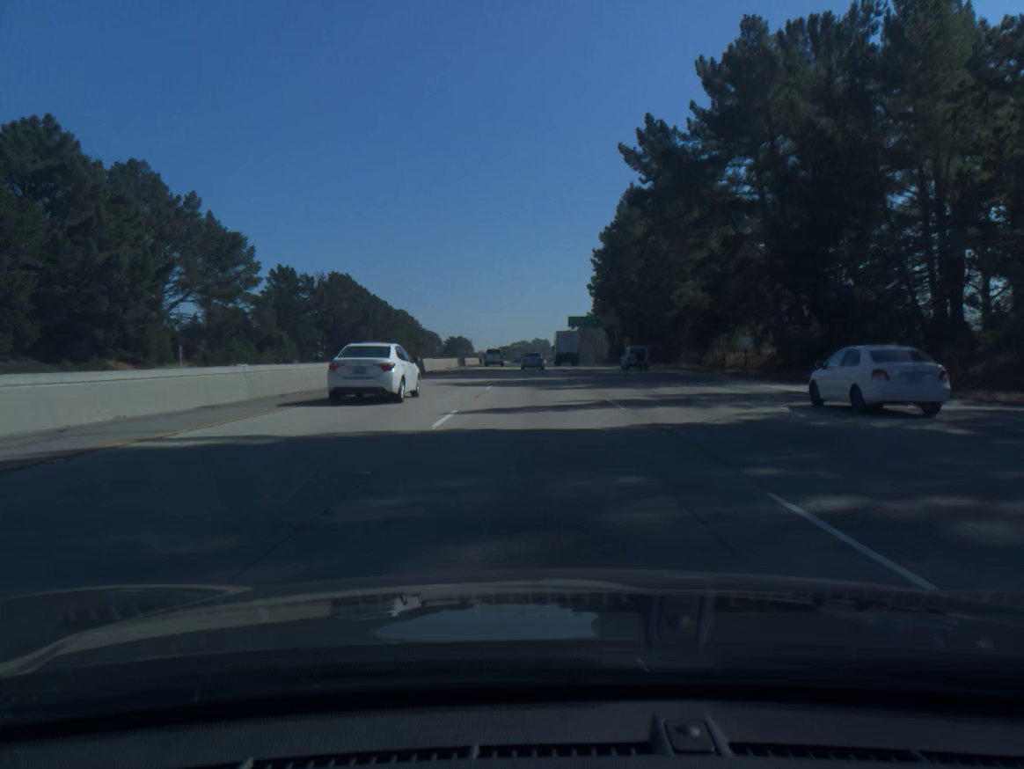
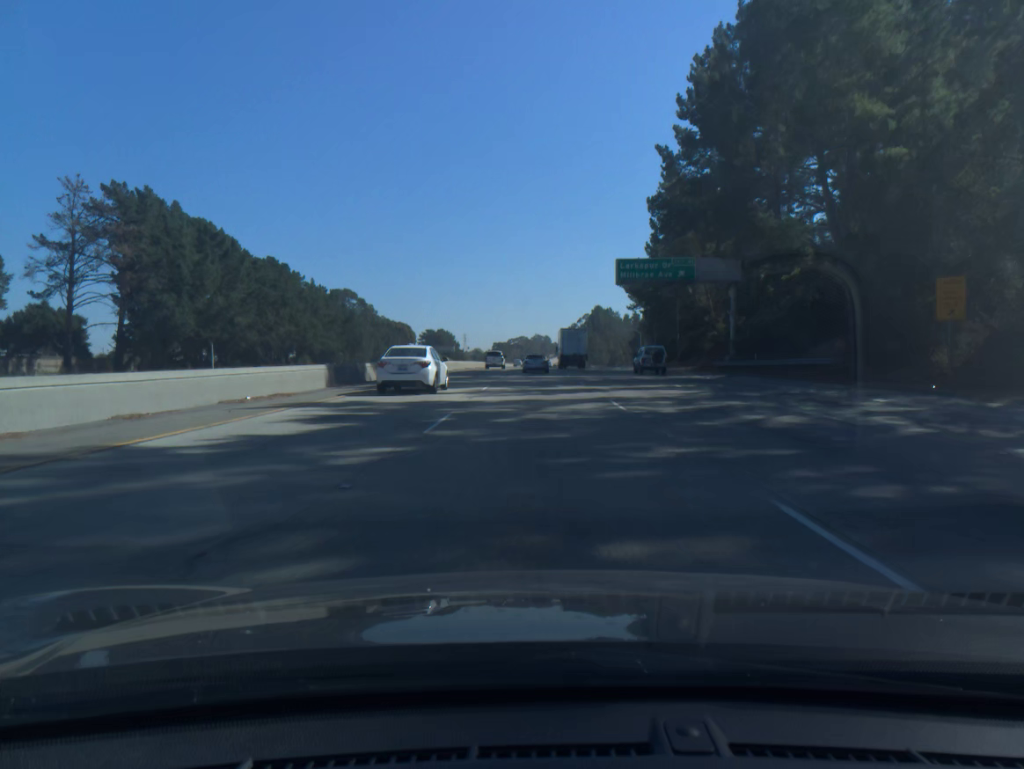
(-0.2, +88.0) m; 0°
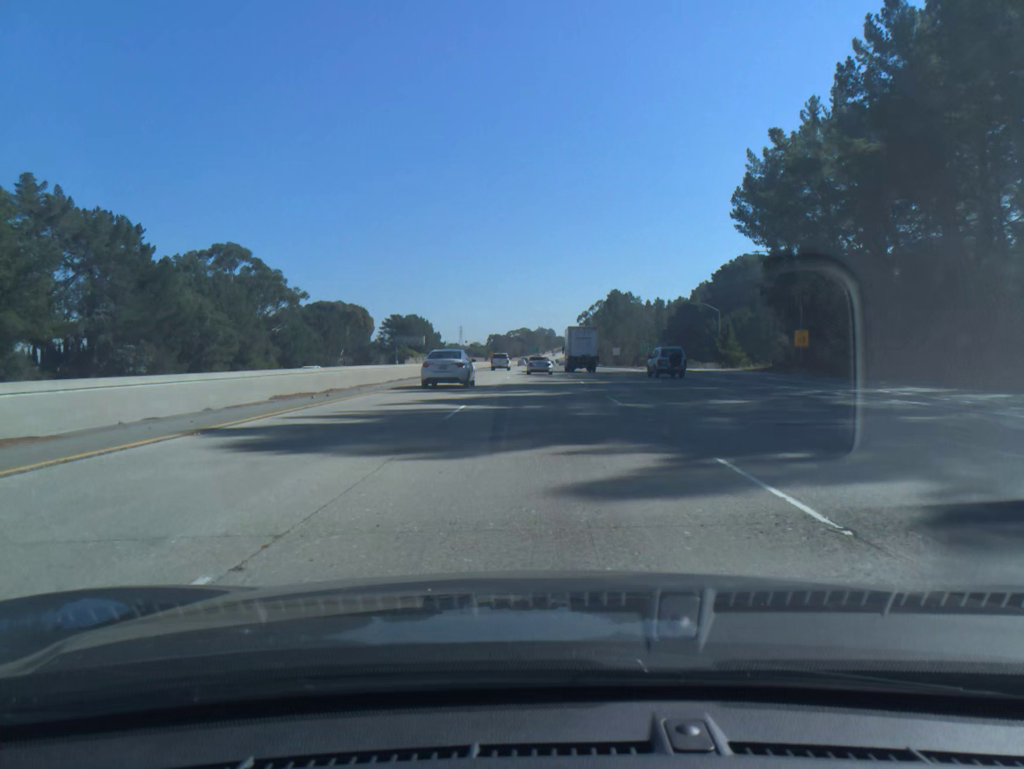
(-0.1, +84.8) m; 0°
